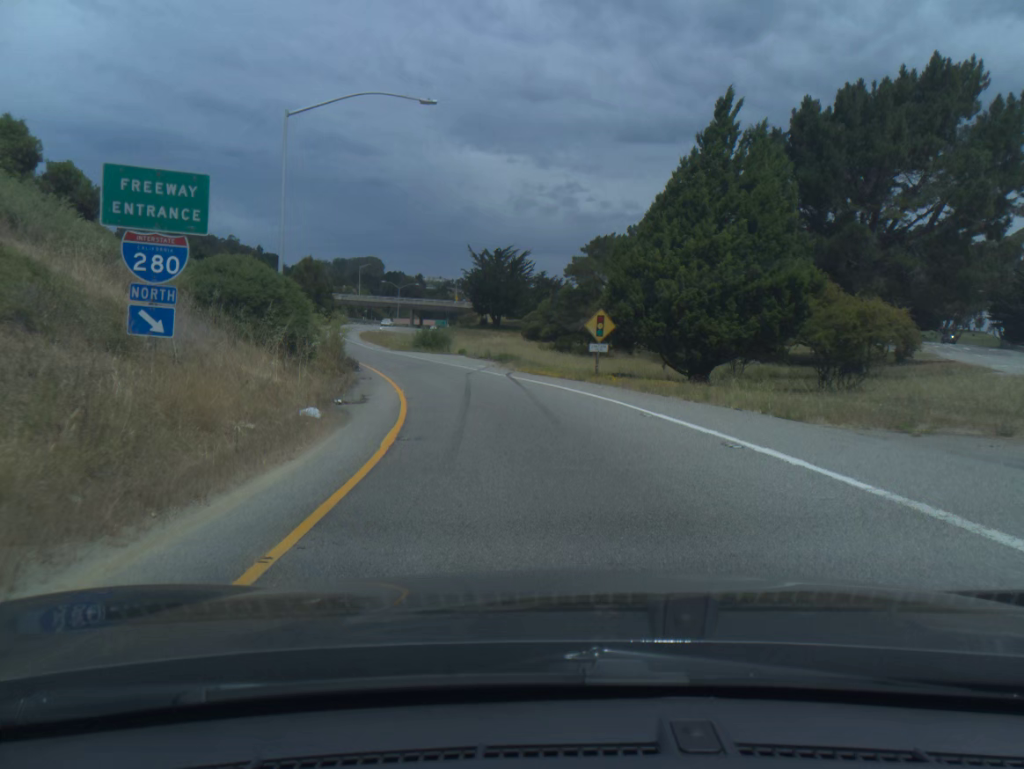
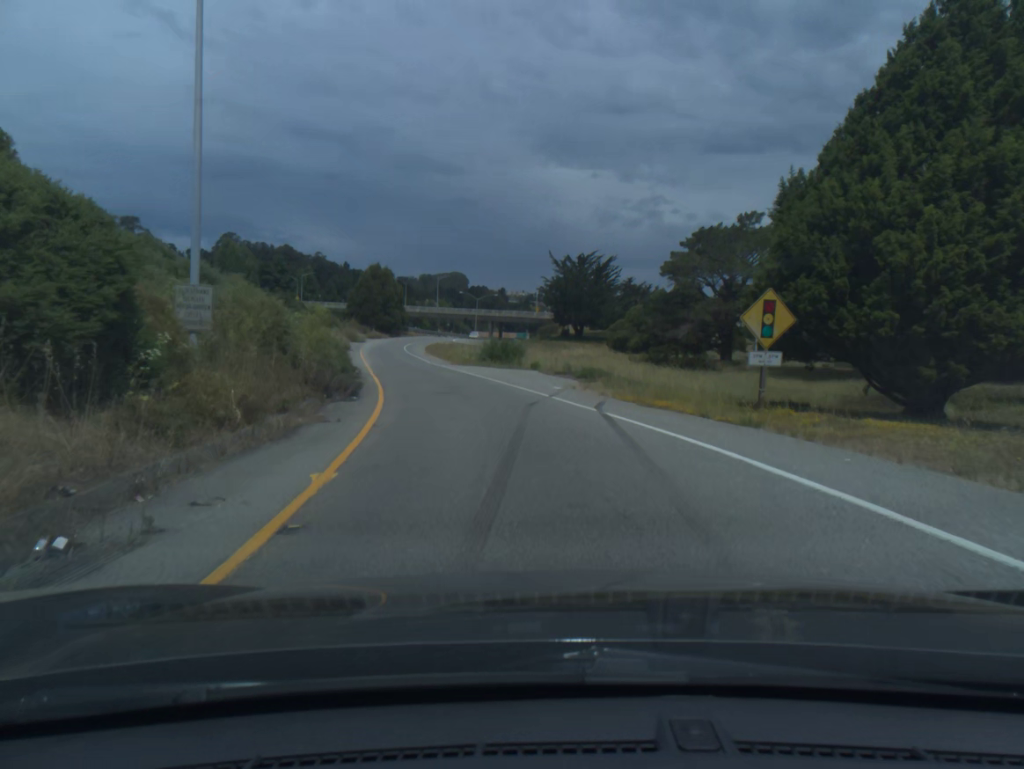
(-0.7, +12.8) m; -6°
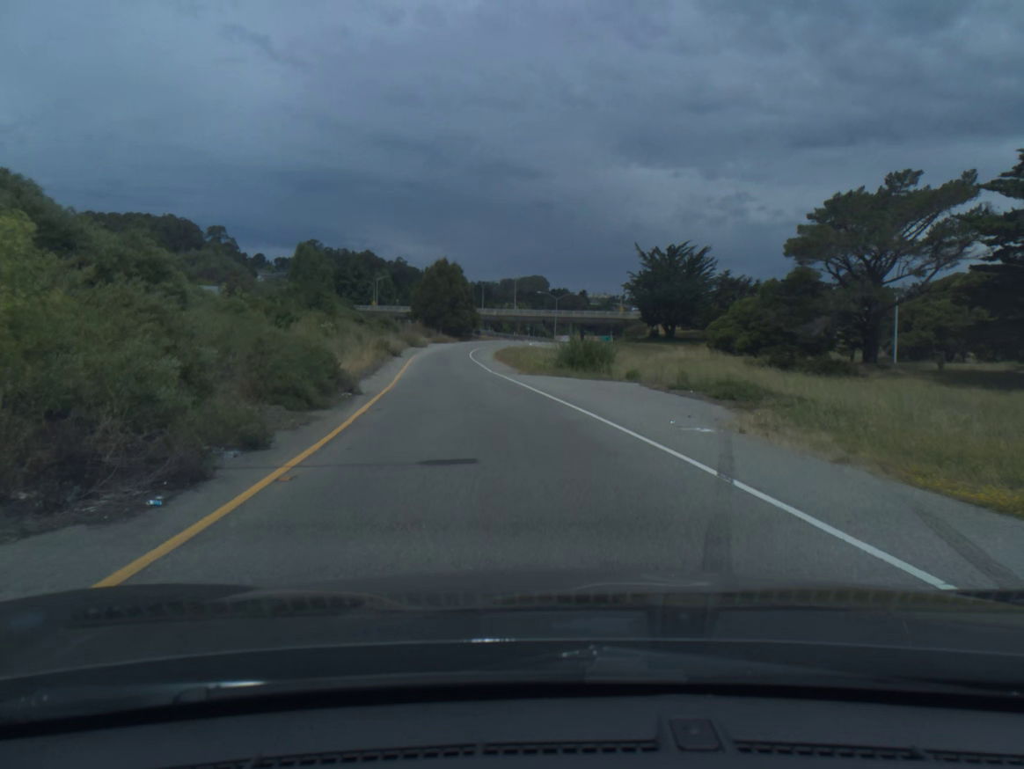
(-0.6, +12.8) m; -6°
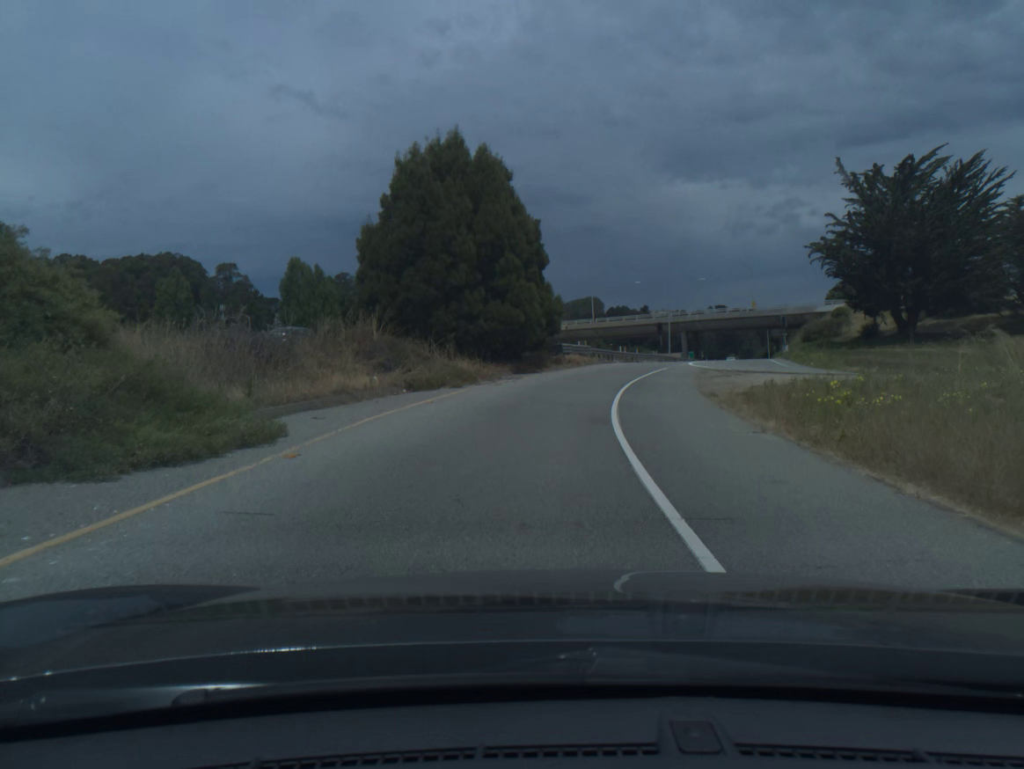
(-7.1, +64.6) m; -4°
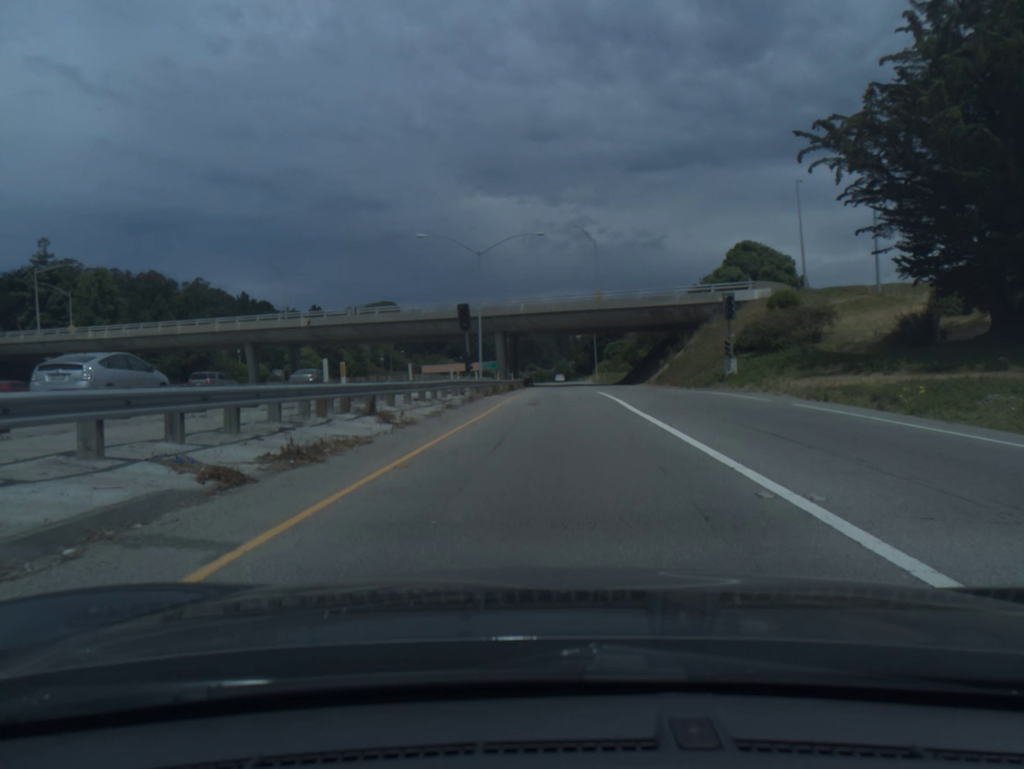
(+6.8, +49.4) m; +14°
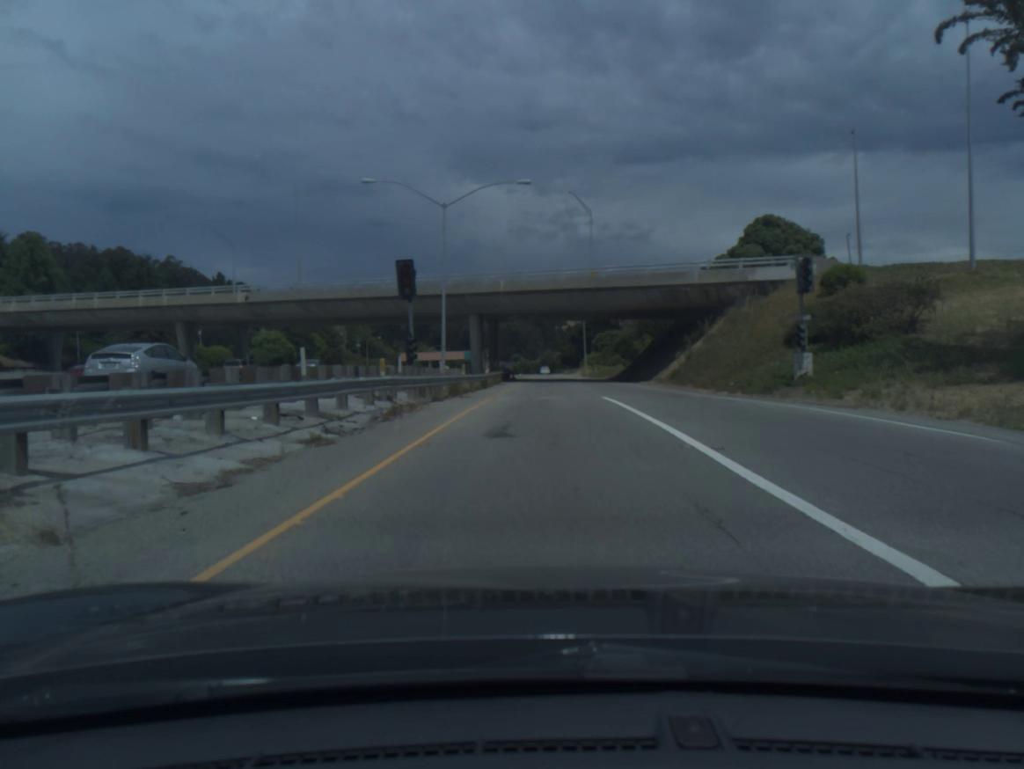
(+0.1, +13.0) m; +1°
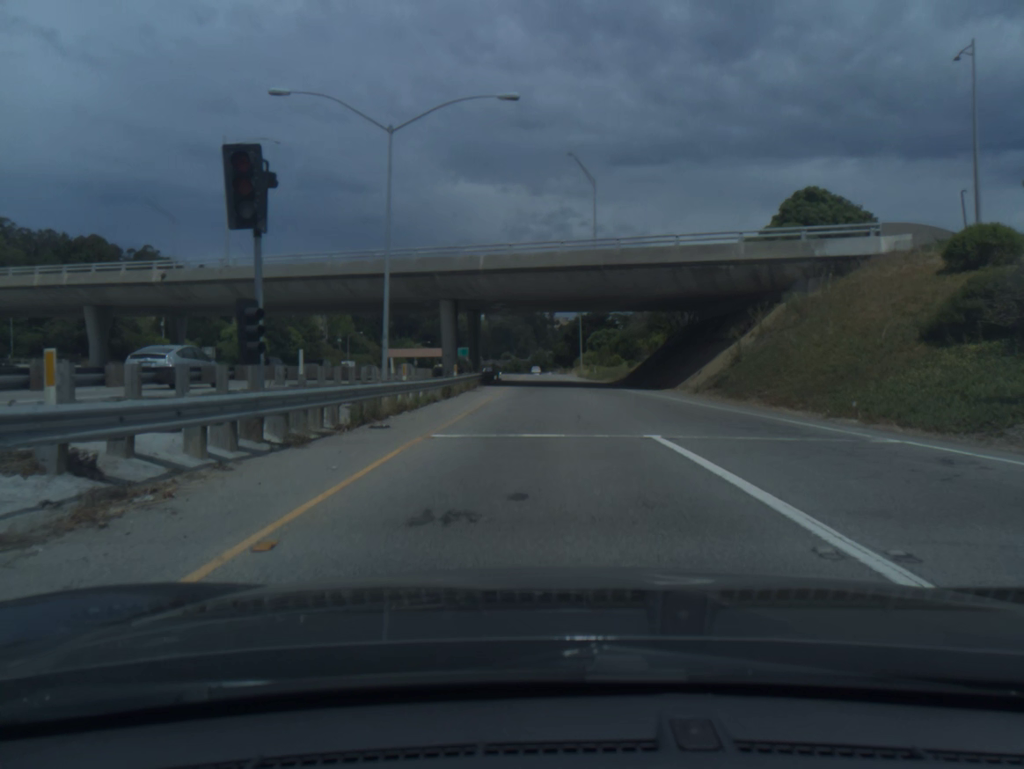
(+0.1, +13.3) m; +1°
